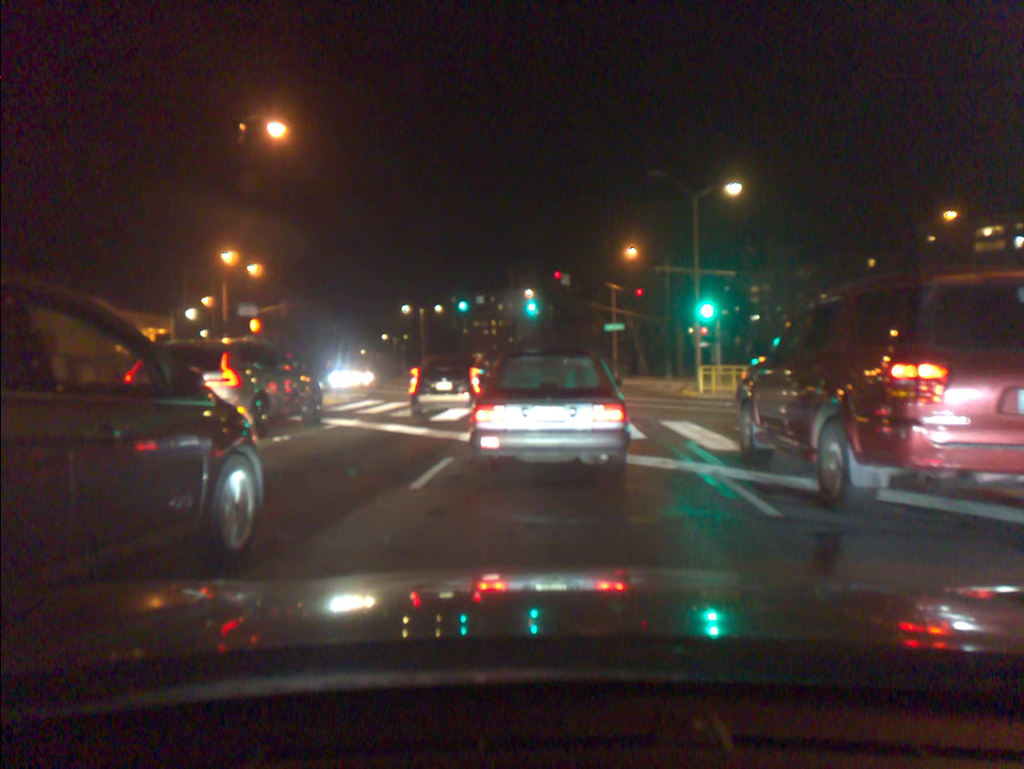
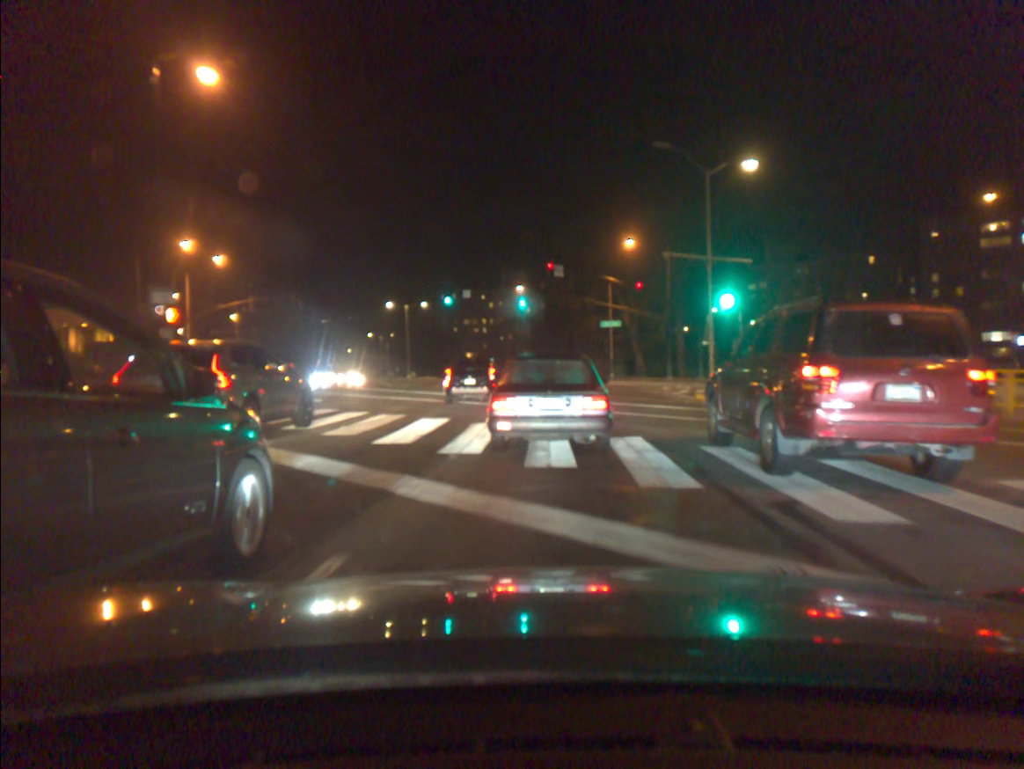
(+0.1, +4.8) m; +1°
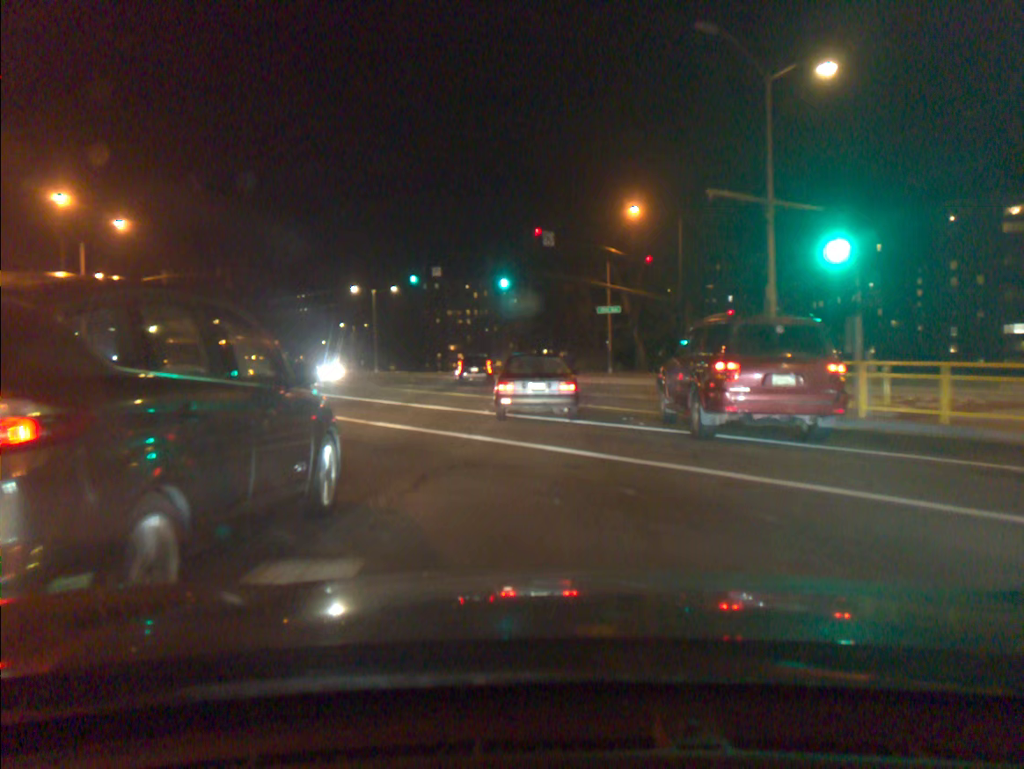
(0.0, +11.2) m; 0°
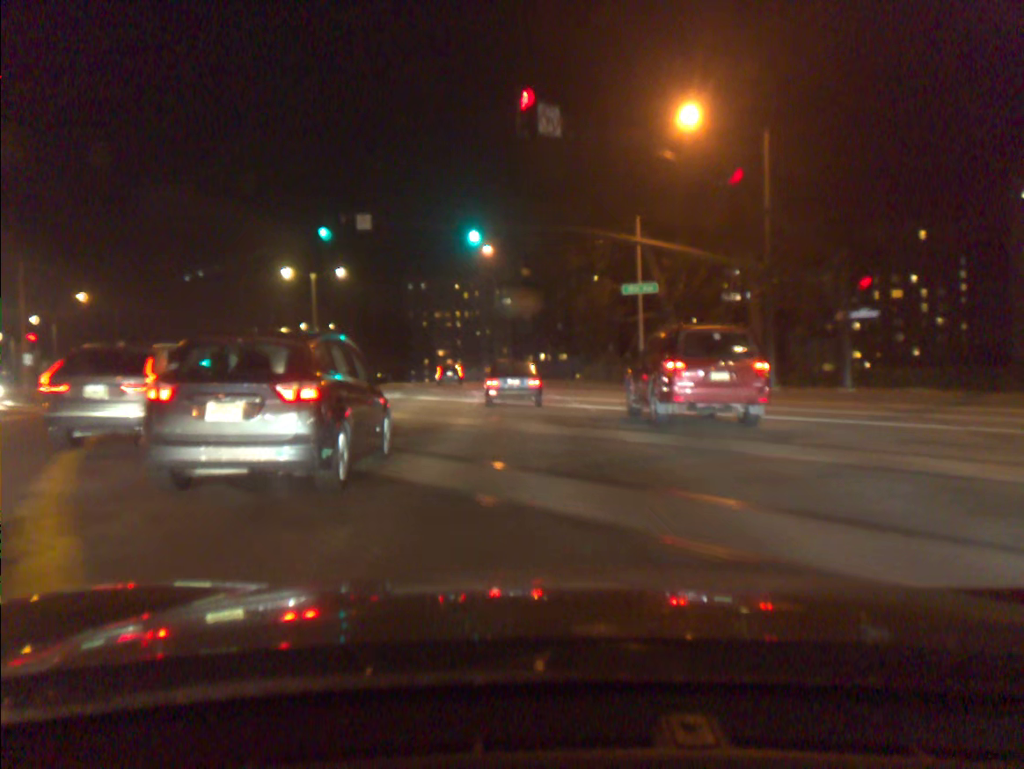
(0.0, +21.7) m; 0°
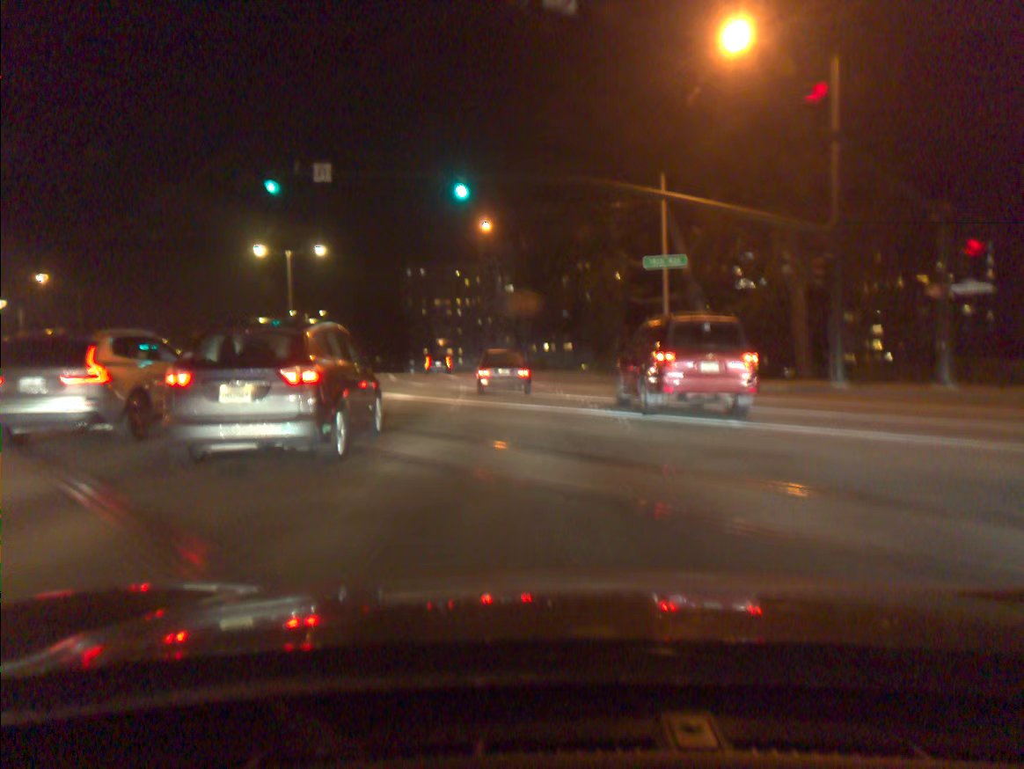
(0.0, +6.7) m; -1°
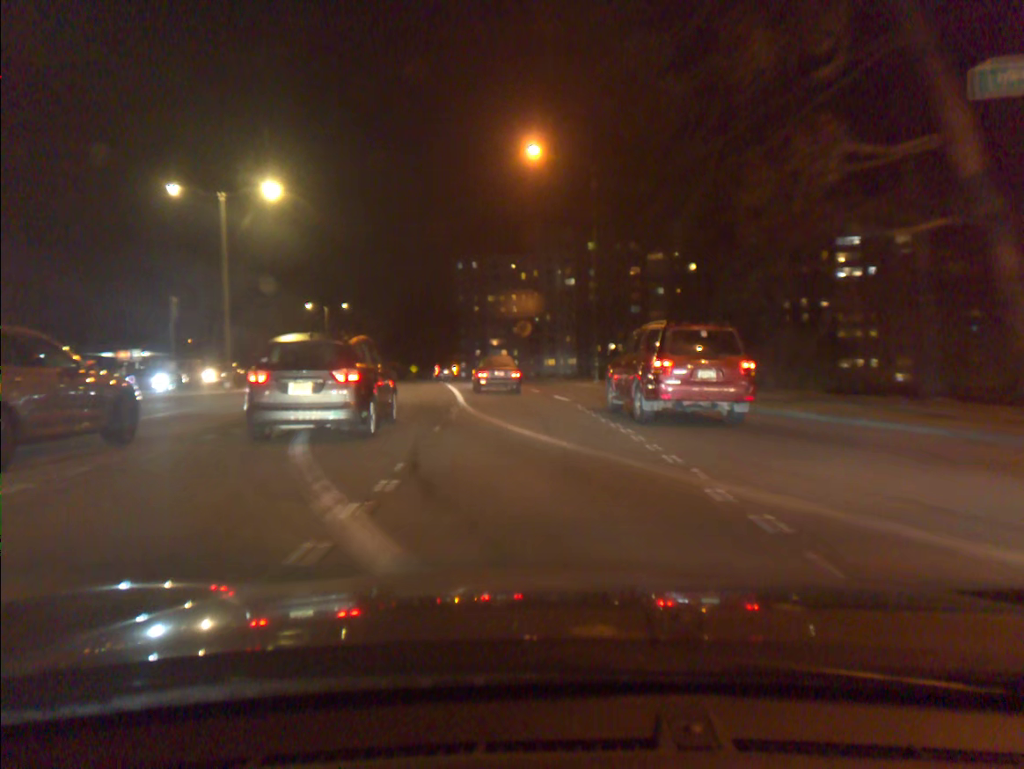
(-0.6, +22.4) m; -4°
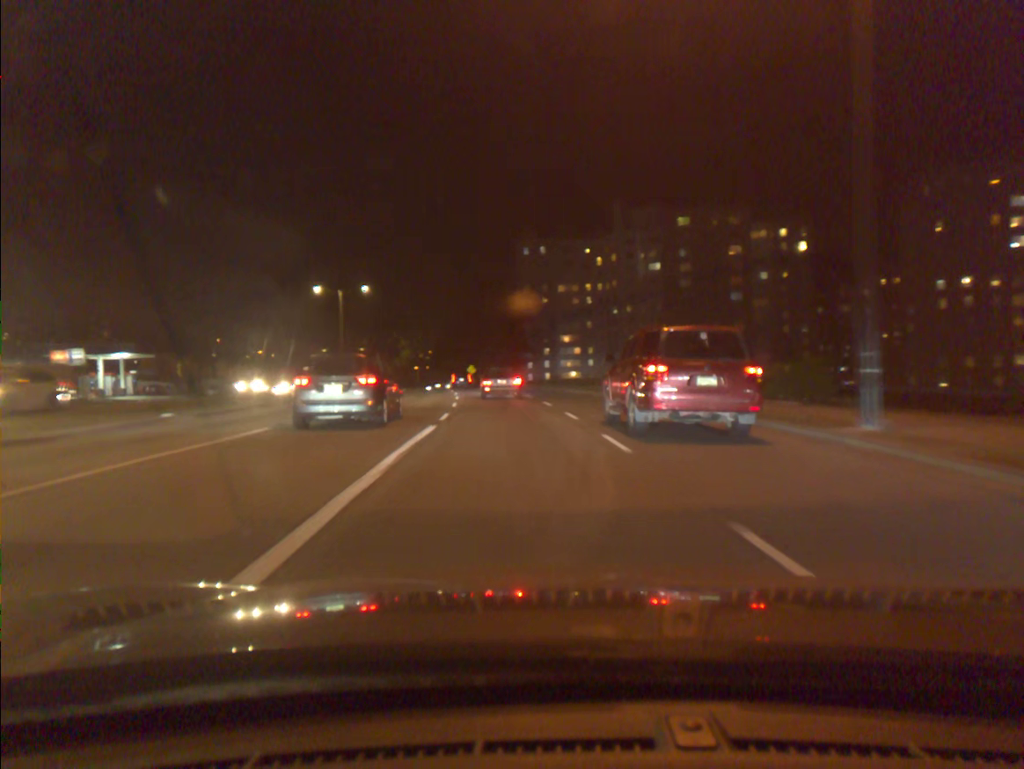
(-1.1, +26.0) m; -5°
